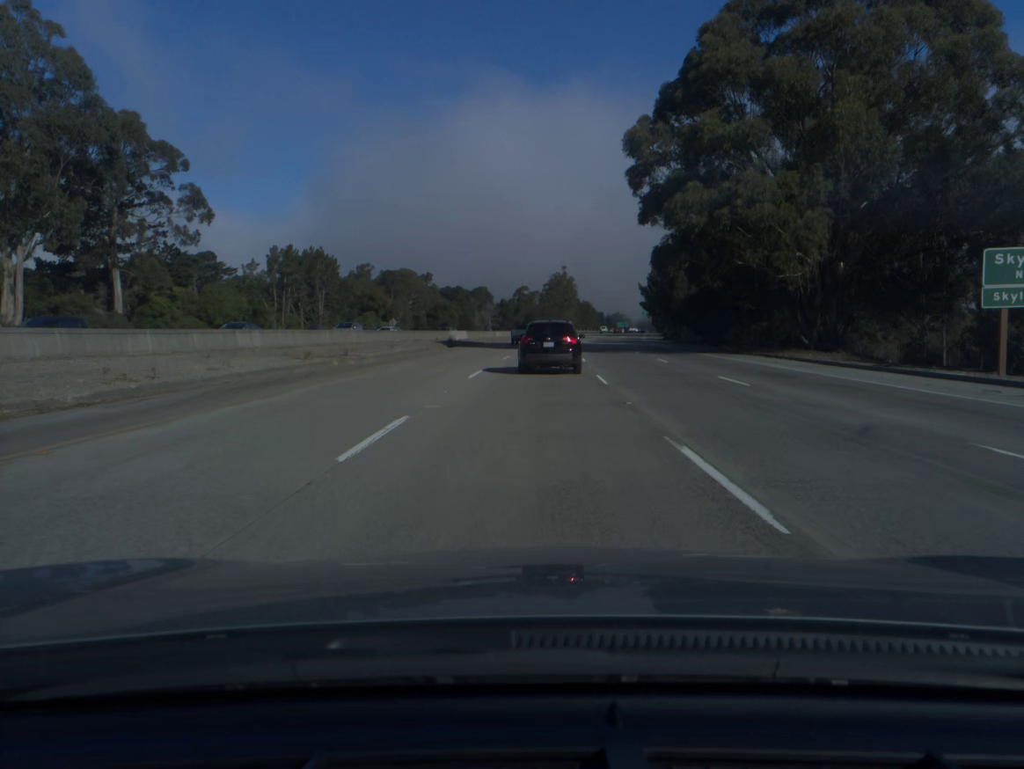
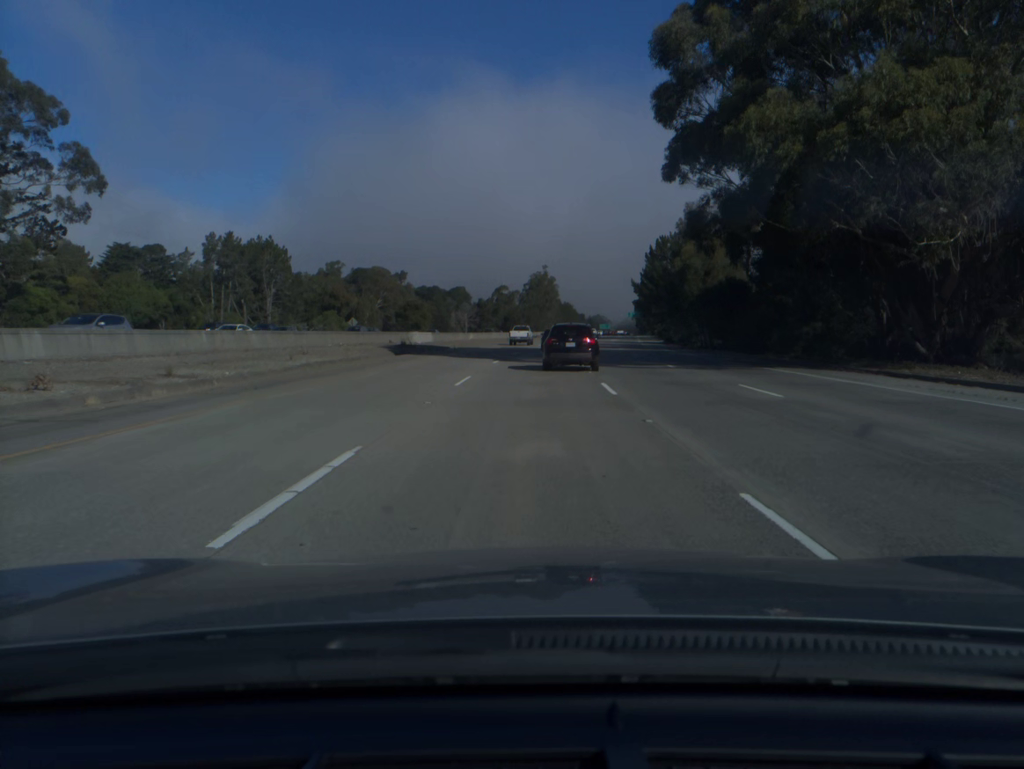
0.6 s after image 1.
(+0.2, +17.7) m; +1°
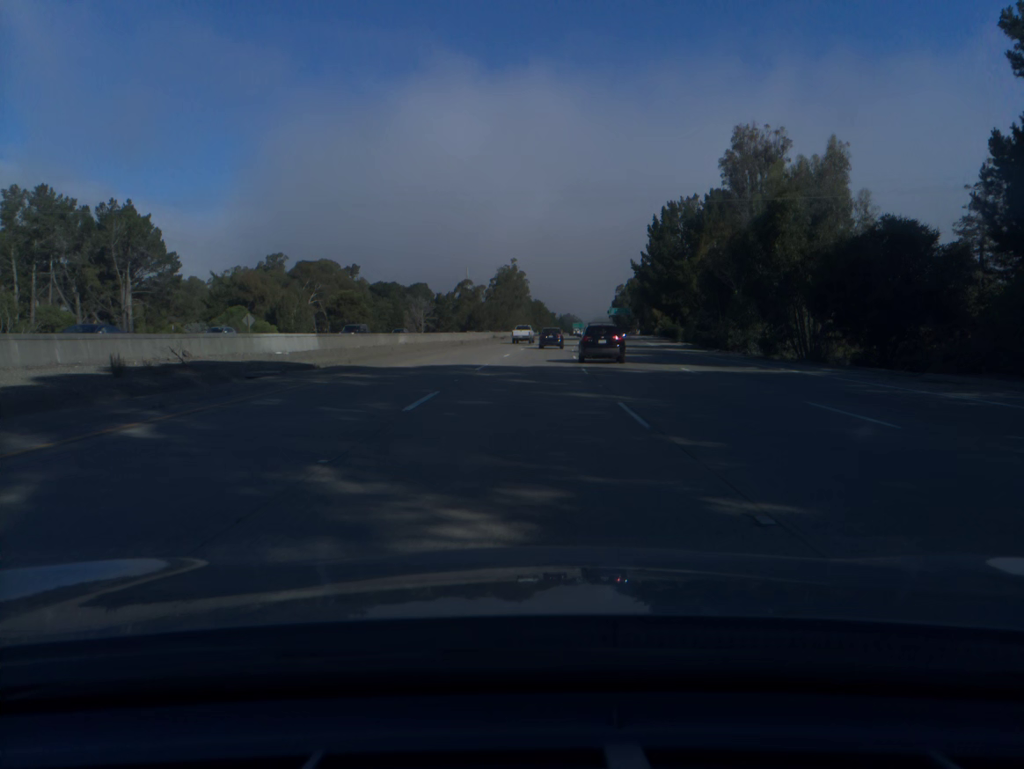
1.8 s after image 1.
(+0.8, +35.5) m; +2°
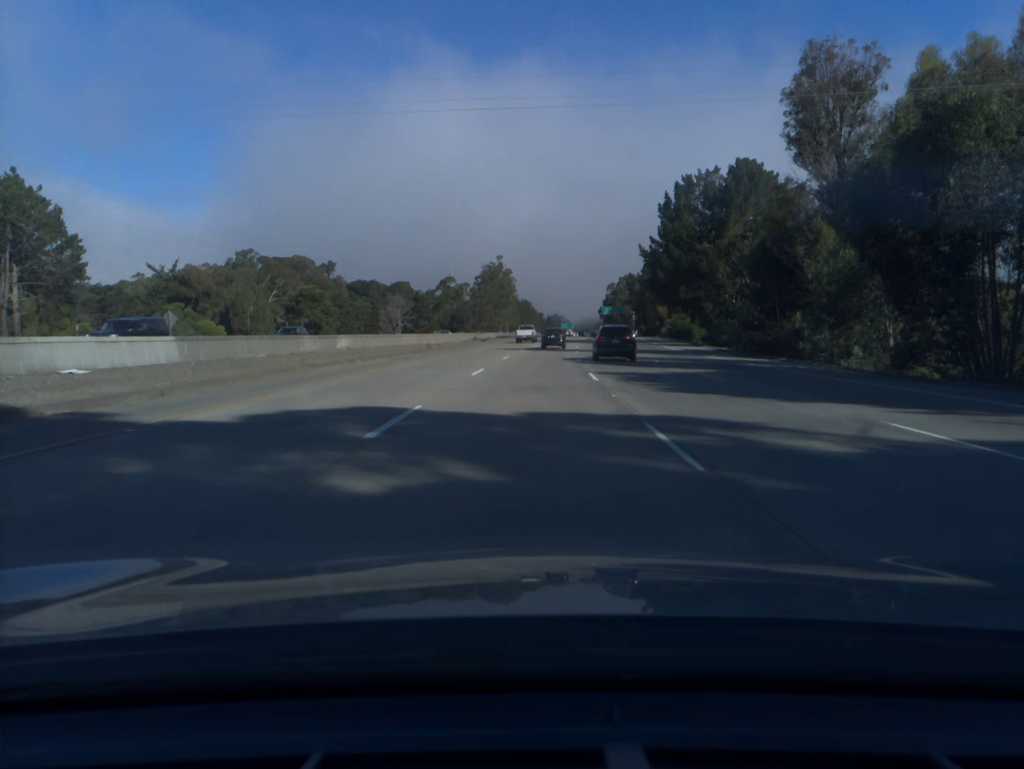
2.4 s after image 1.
(+0.1, +17.8) m; +1°
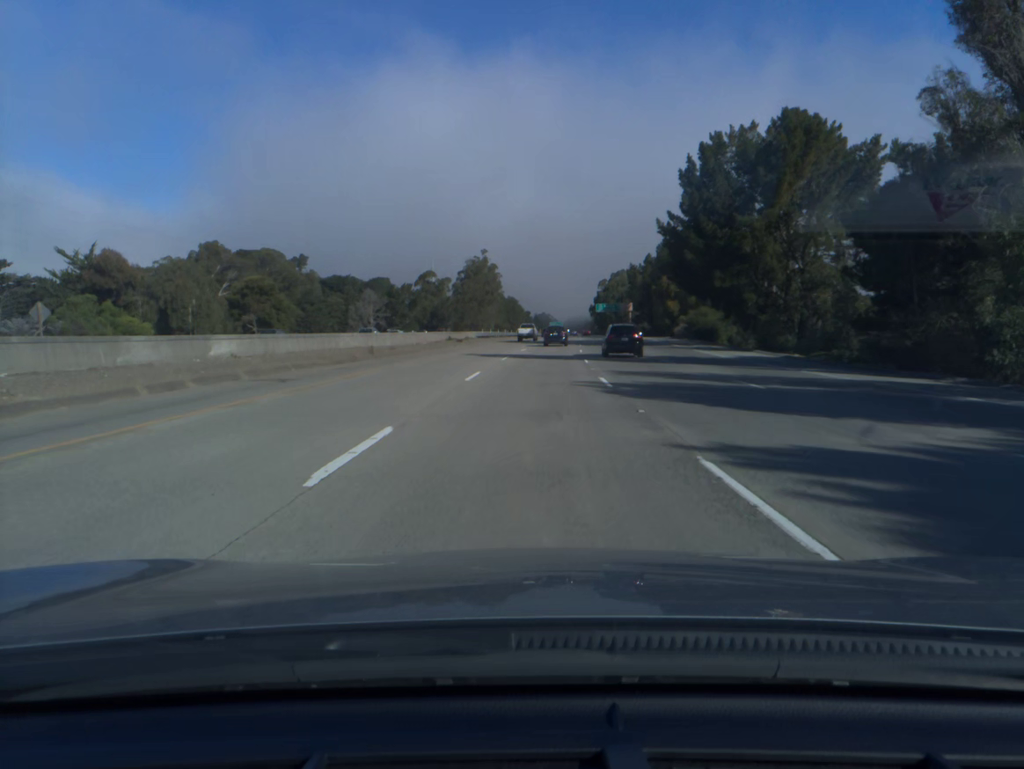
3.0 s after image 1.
(+0.1, +17.8) m; +1°
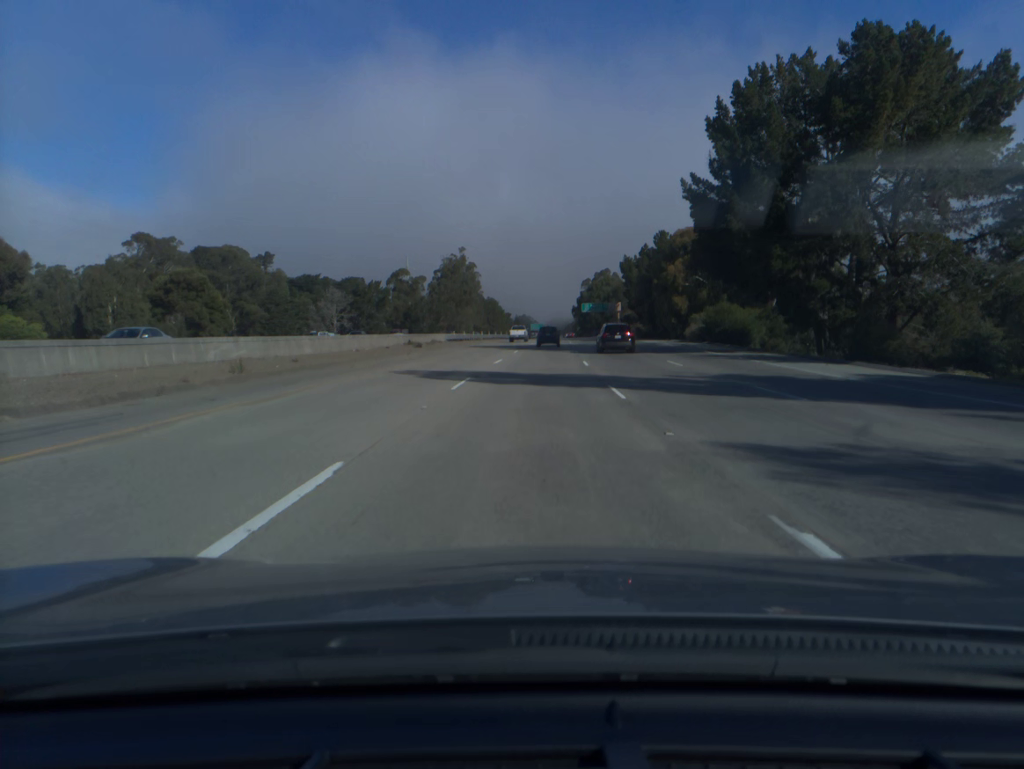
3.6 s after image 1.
(+0.2, +17.8) m; +1°
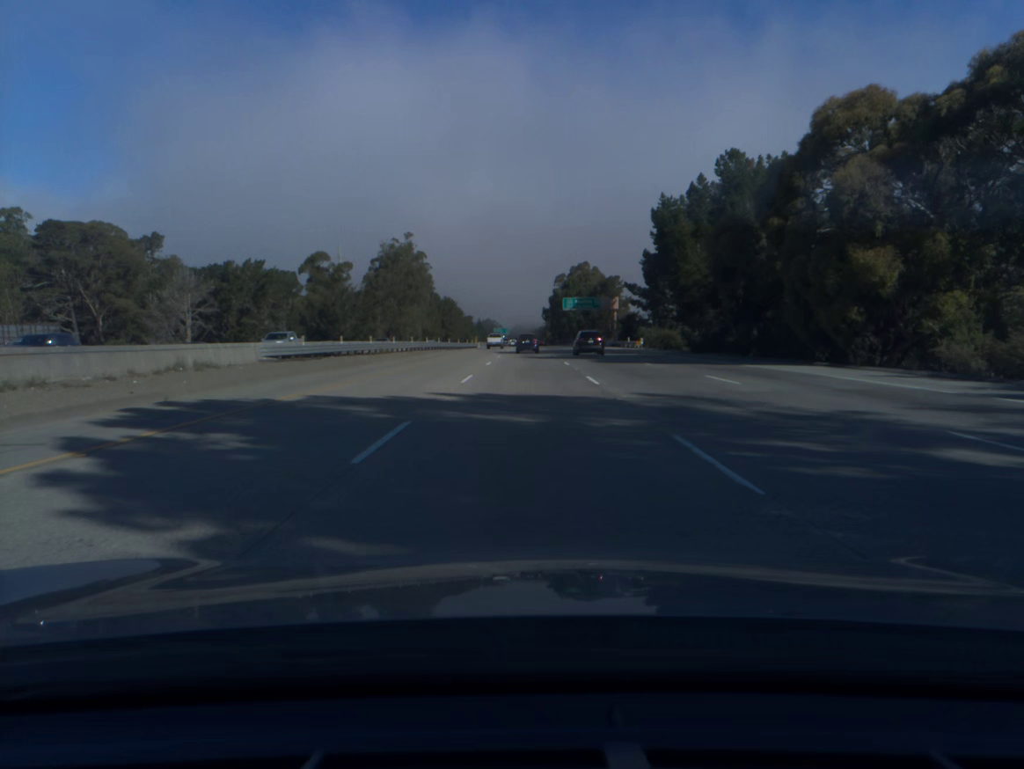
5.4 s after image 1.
(+1.5, +53.6) m; +3°
